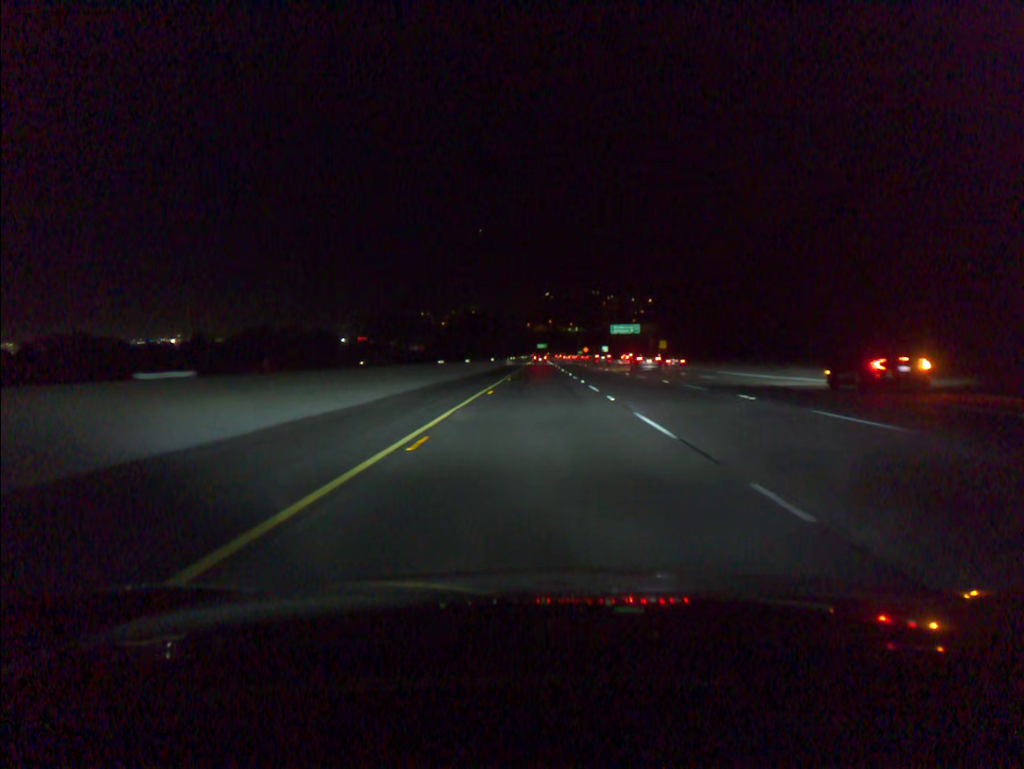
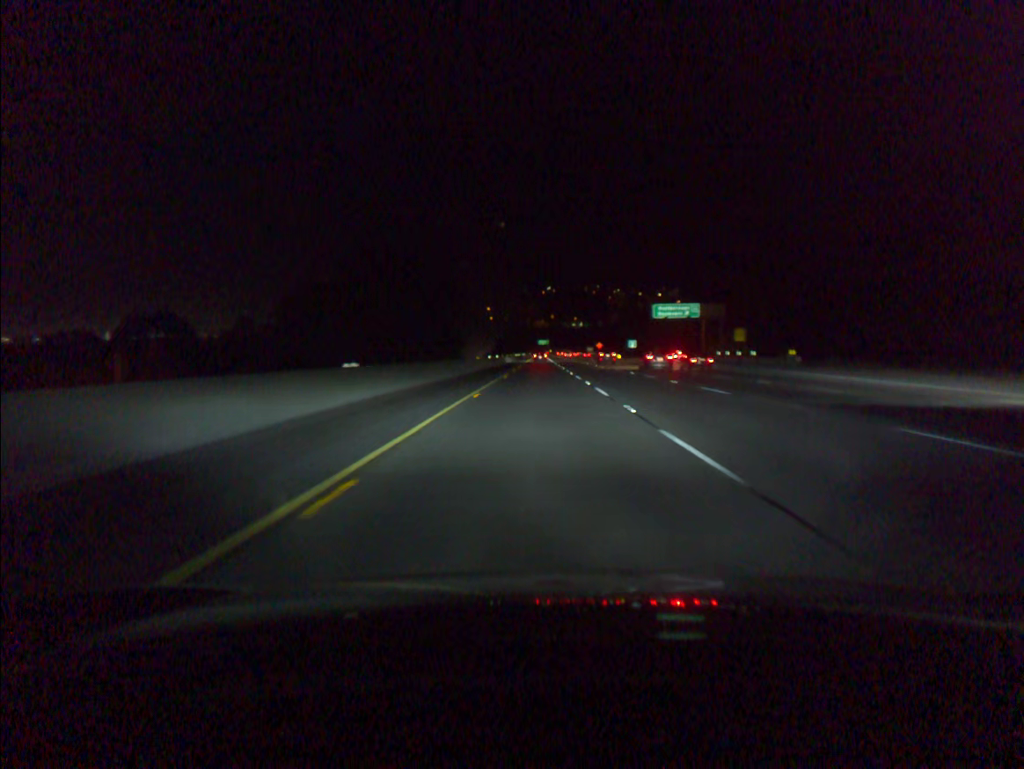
(+0.1, +62.5) m; 0°
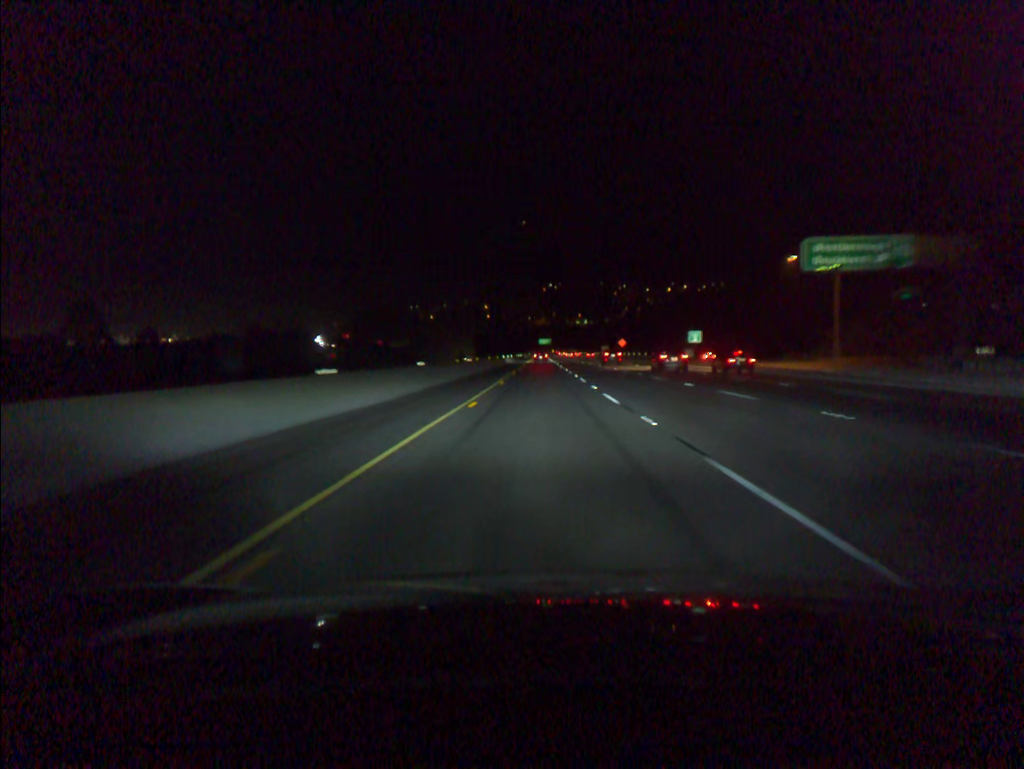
(-0.1, +61.0) m; 0°
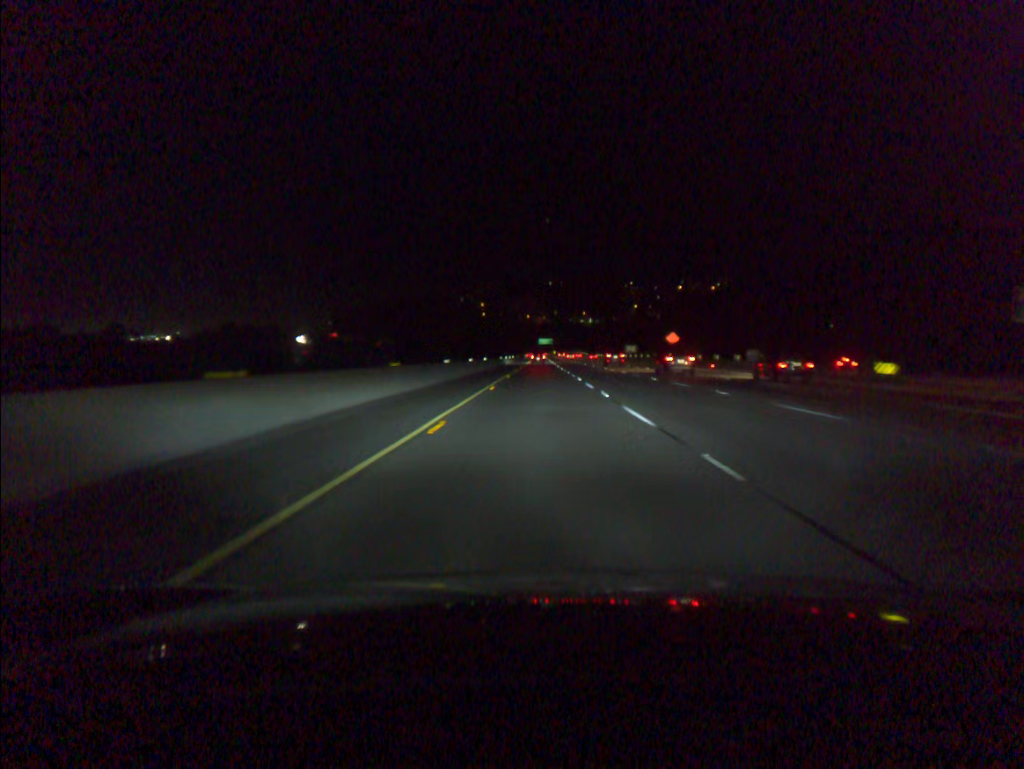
(0.0, +64.4) m; 0°
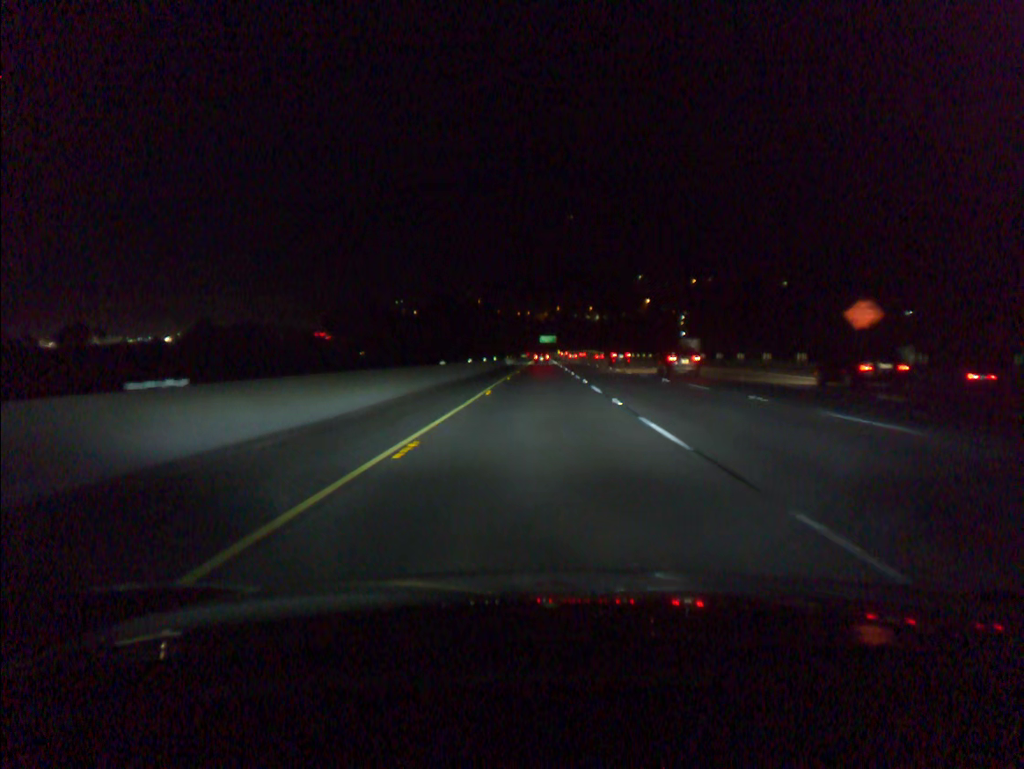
(0.0, +61.1) m; 0°
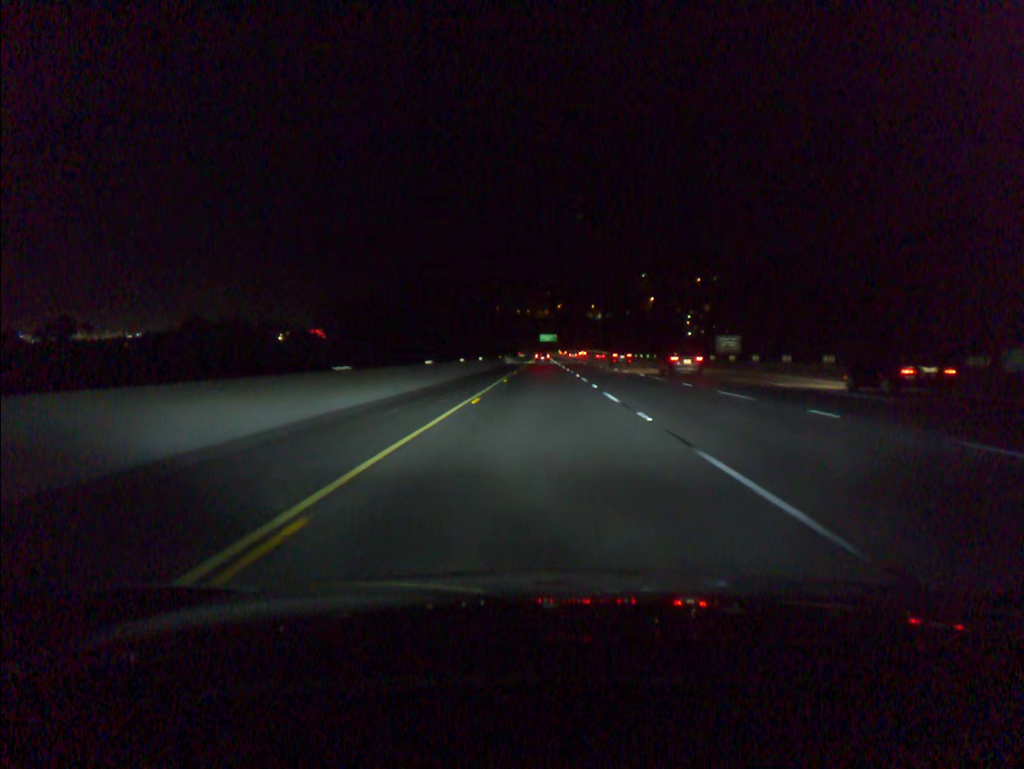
(0.0, +19.8) m; 0°
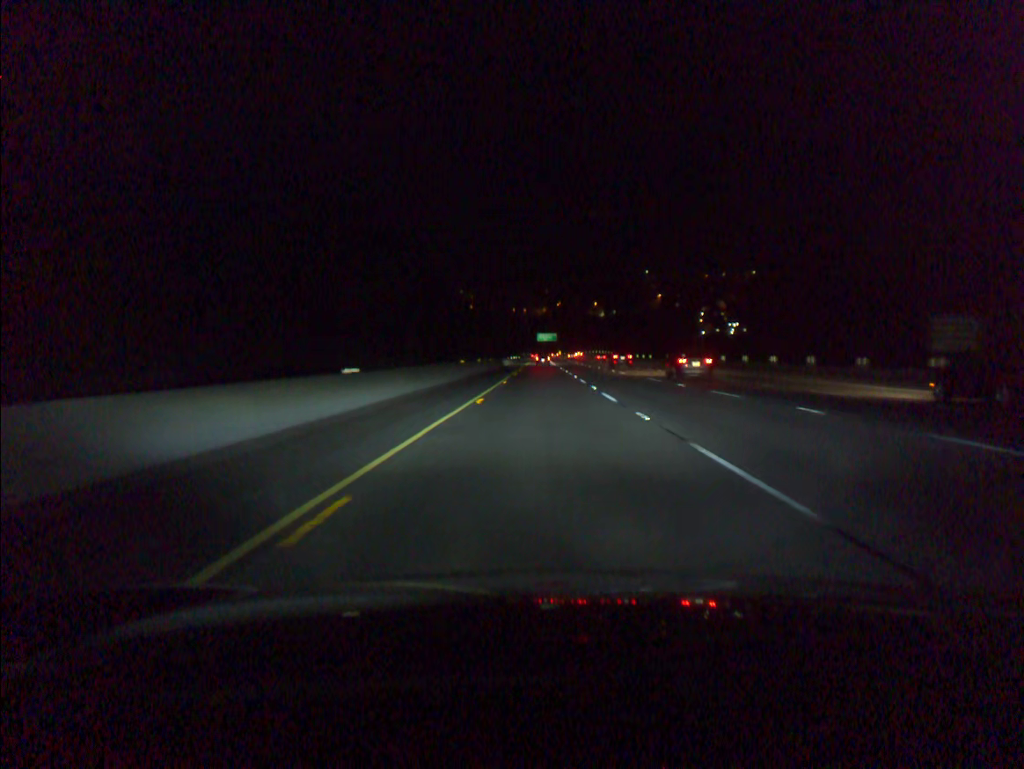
(+0.1, +42.9) m; 0°
